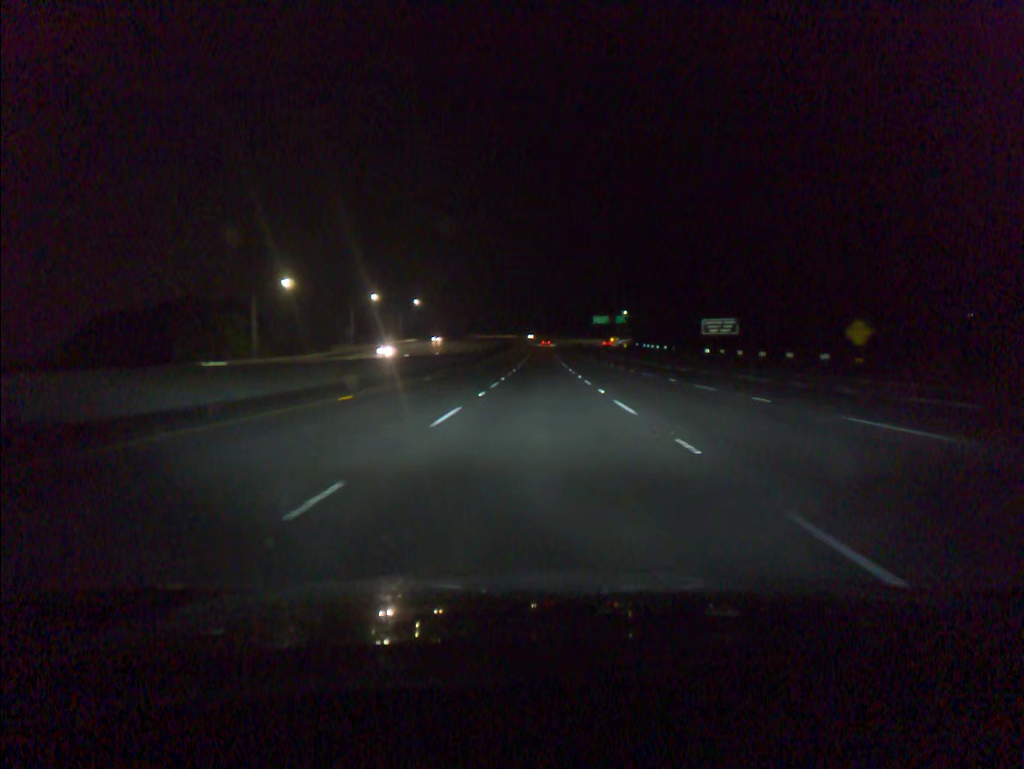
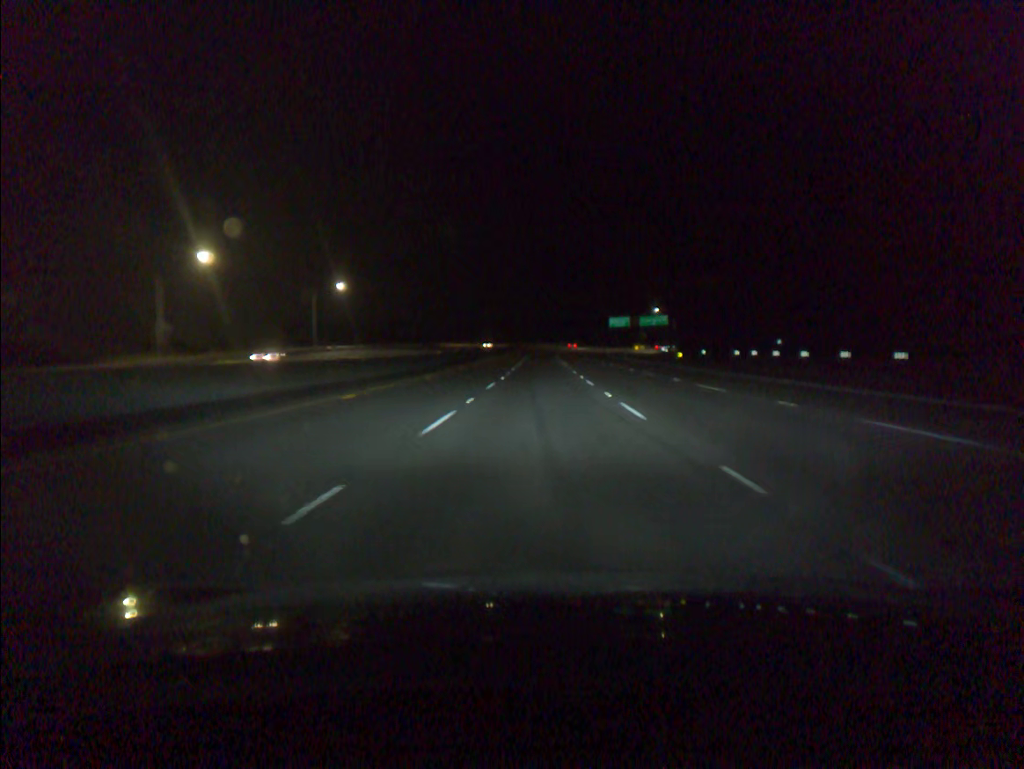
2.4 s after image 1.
(0.0, +72.5) m; 0°
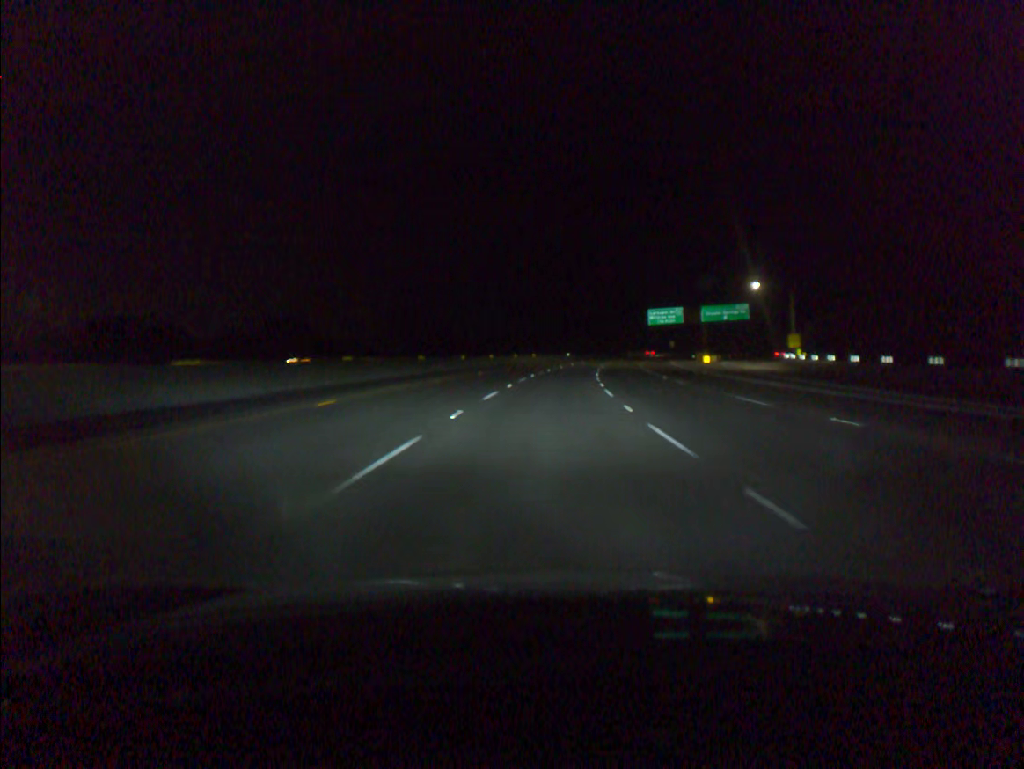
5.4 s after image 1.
(+0.1, +90.1) m; 0°
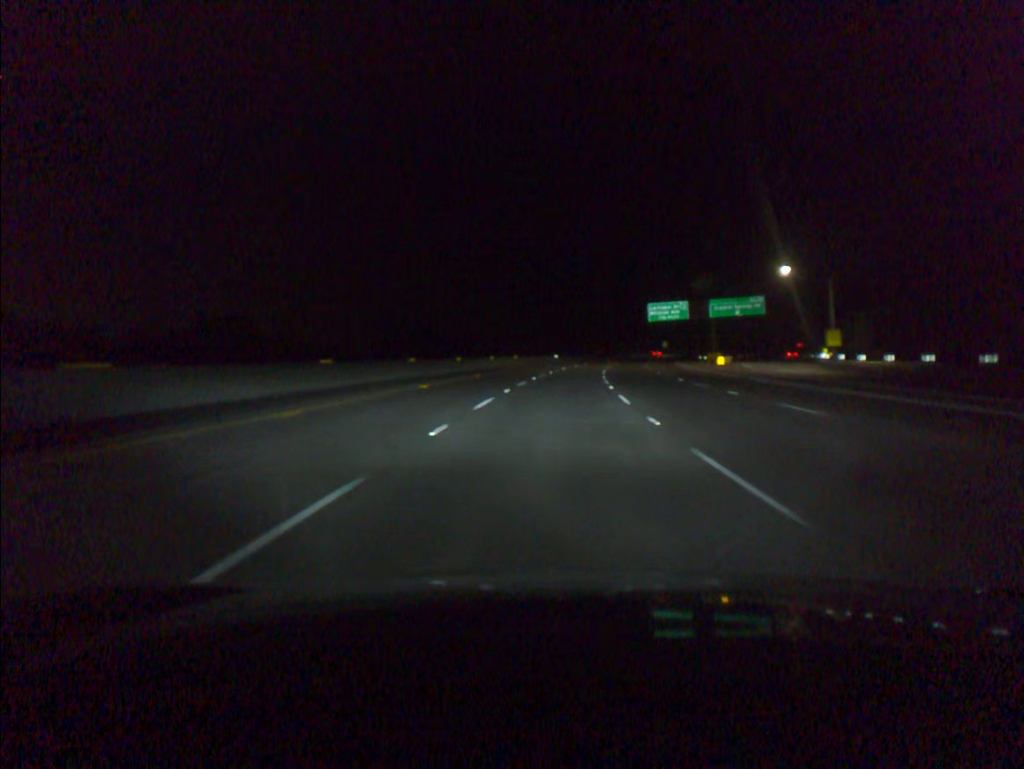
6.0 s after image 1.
(+0.1, +18.1) m; +1°
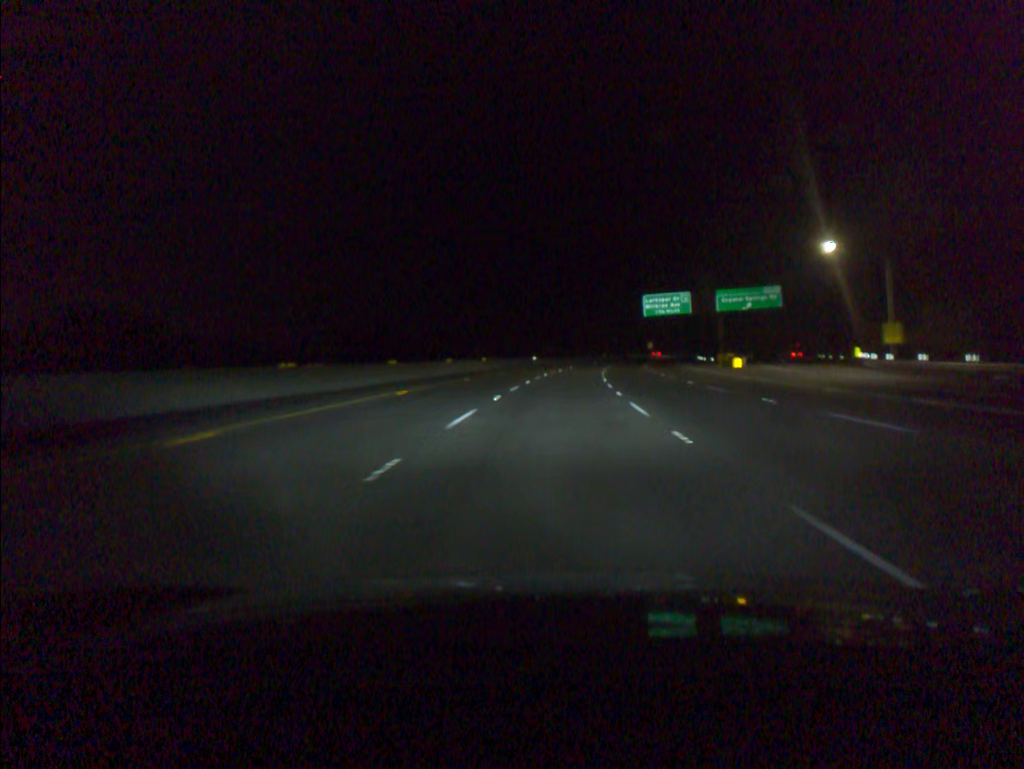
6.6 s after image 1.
(+0.2, +18.1) m; +2°
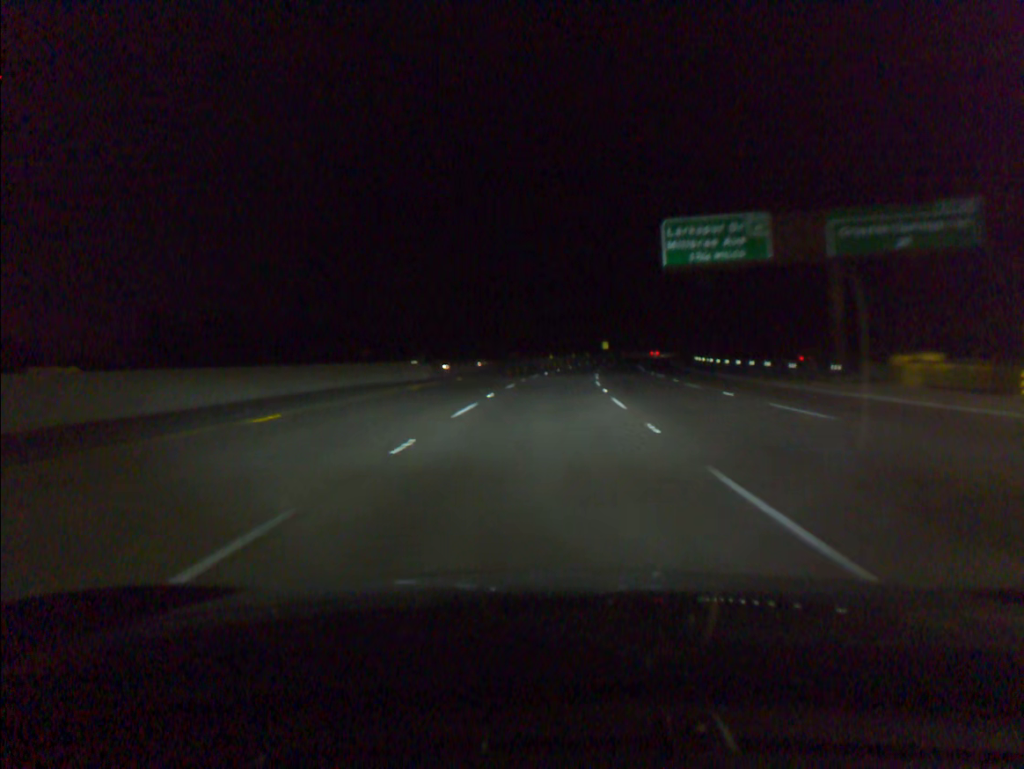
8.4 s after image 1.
(+2.5, +54.5) m; +5°
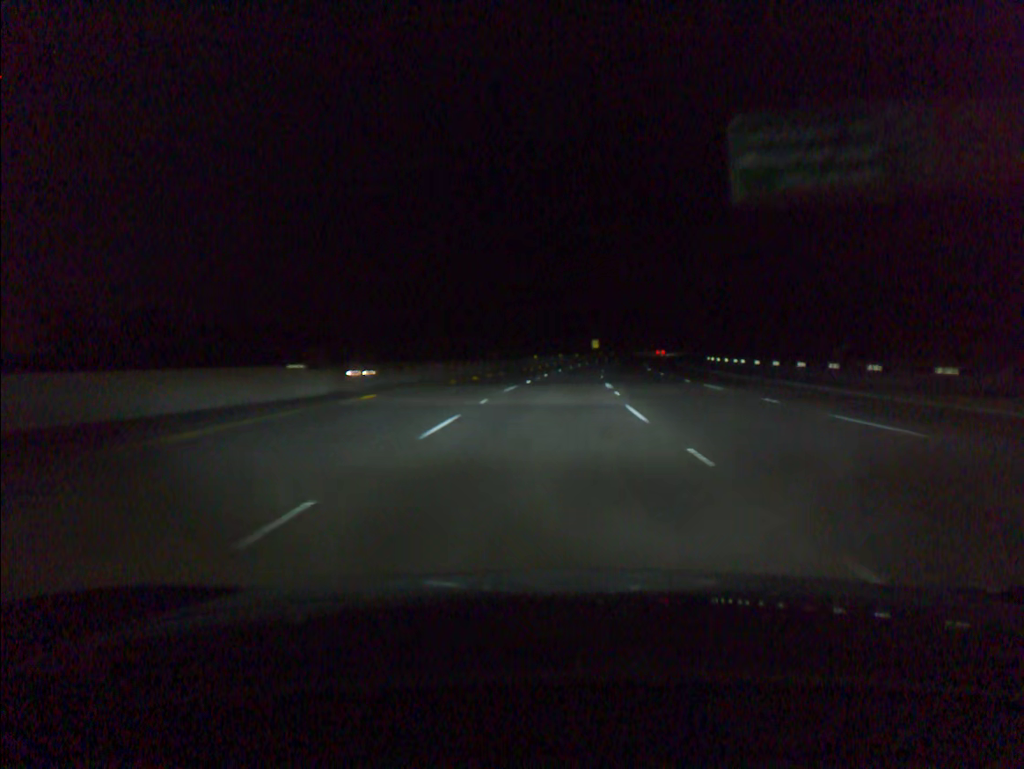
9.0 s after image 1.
(+0.2, +18.2) m; +1°
